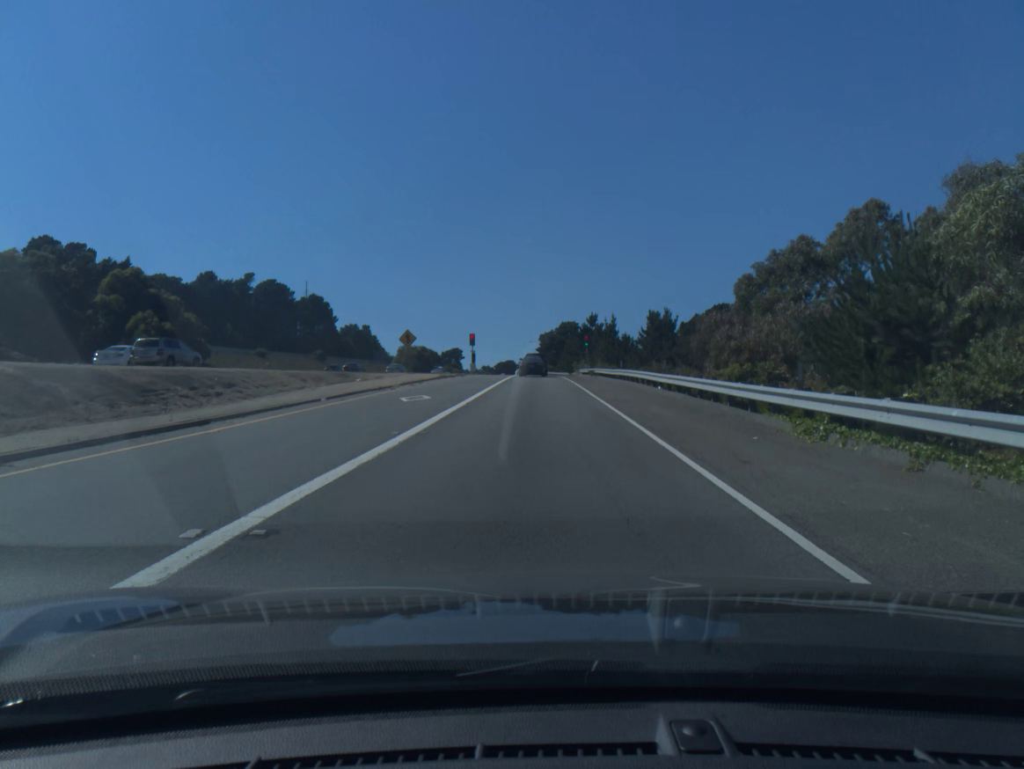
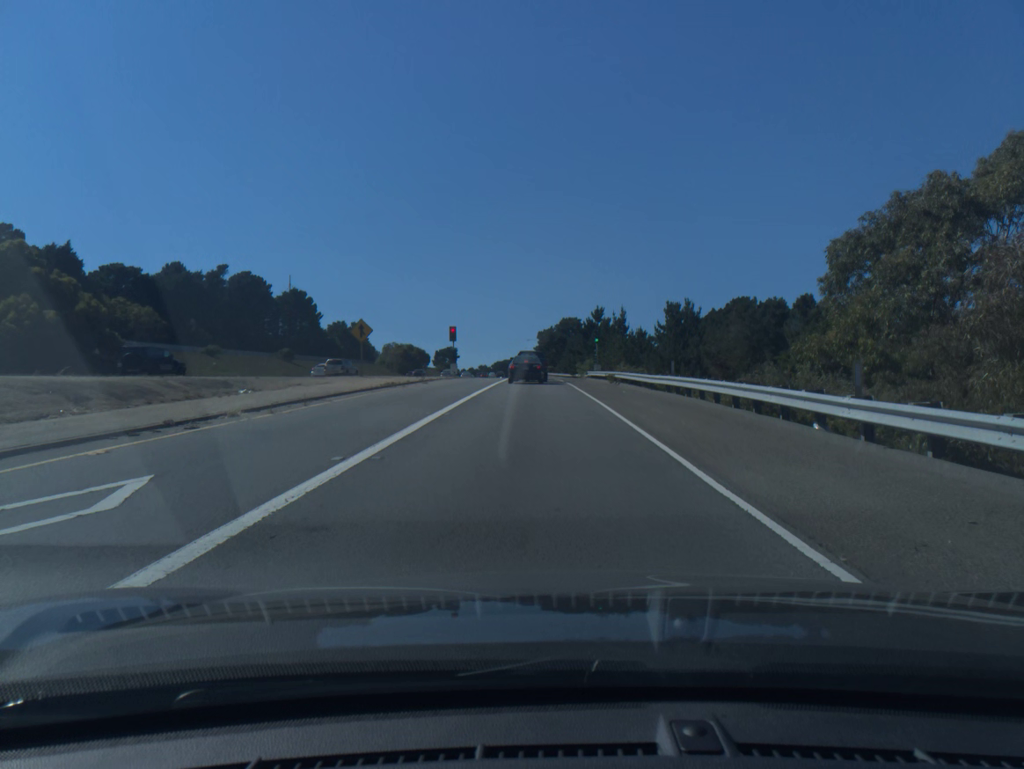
(0.0, +17.9) m; 0°
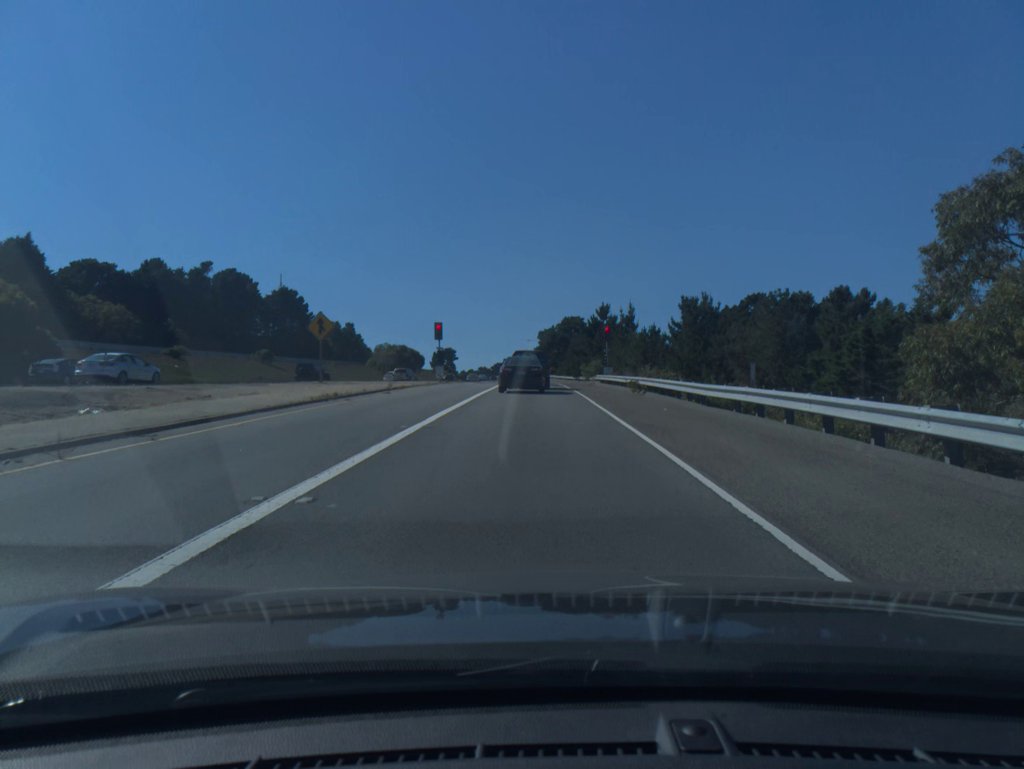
(0.0, +10.0) m; 0°
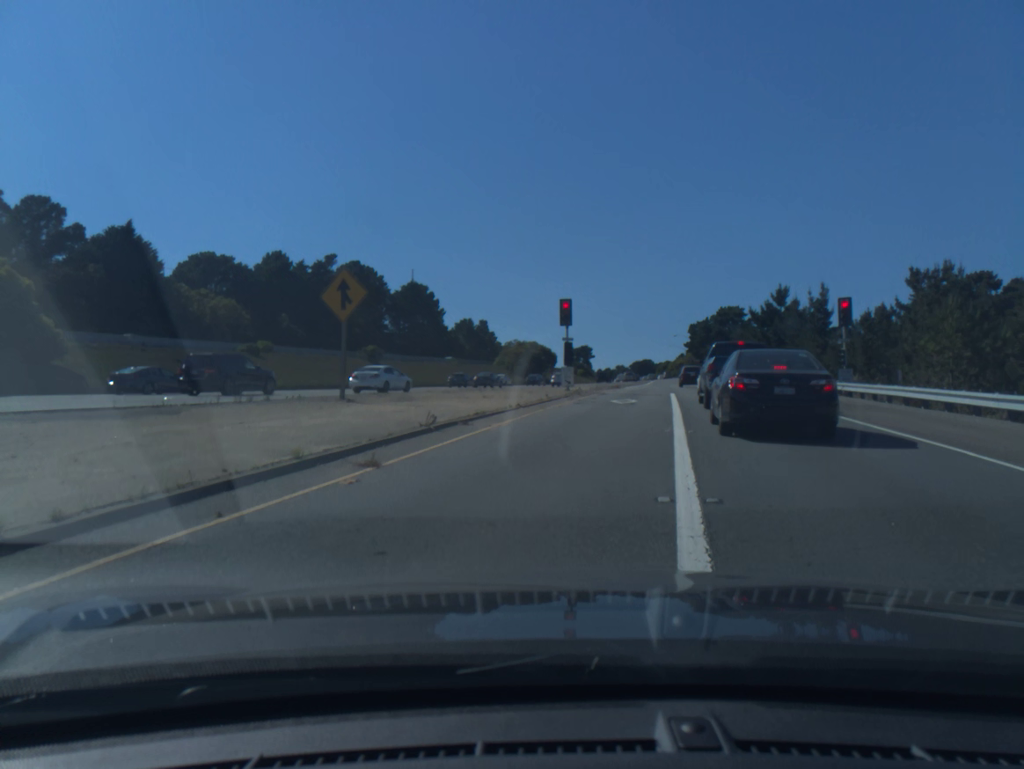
(-2.3, +21.4) m; -10°
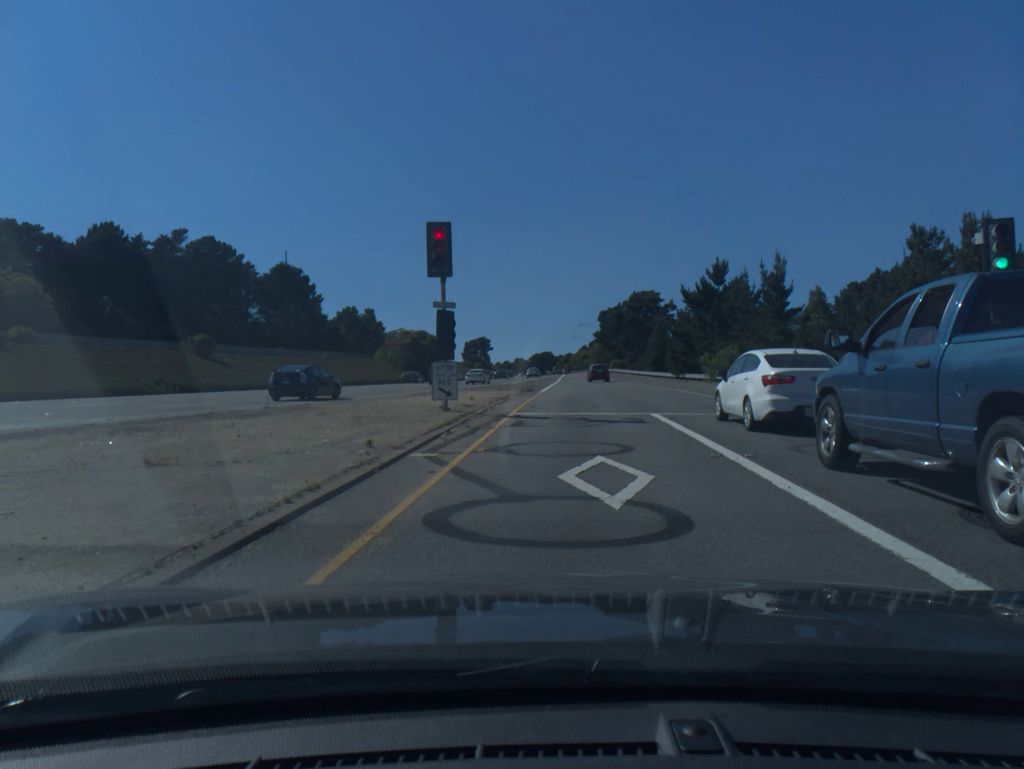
(+1.1, +18.7) m; +8°
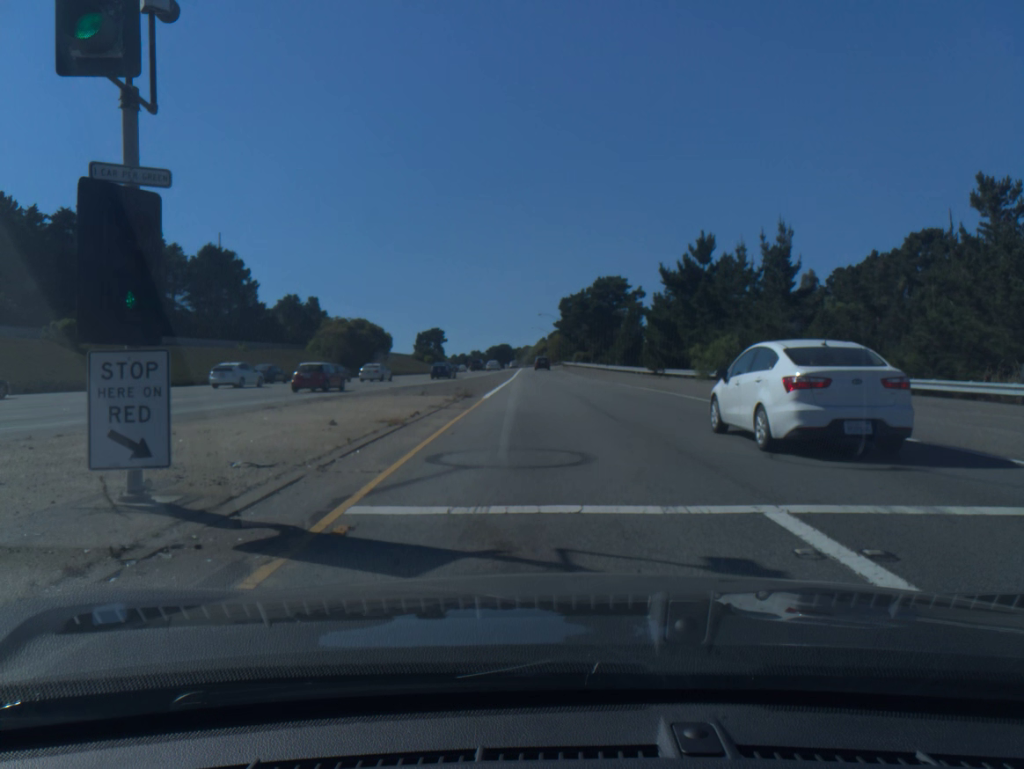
(+0.3, +12.6) m; +3°
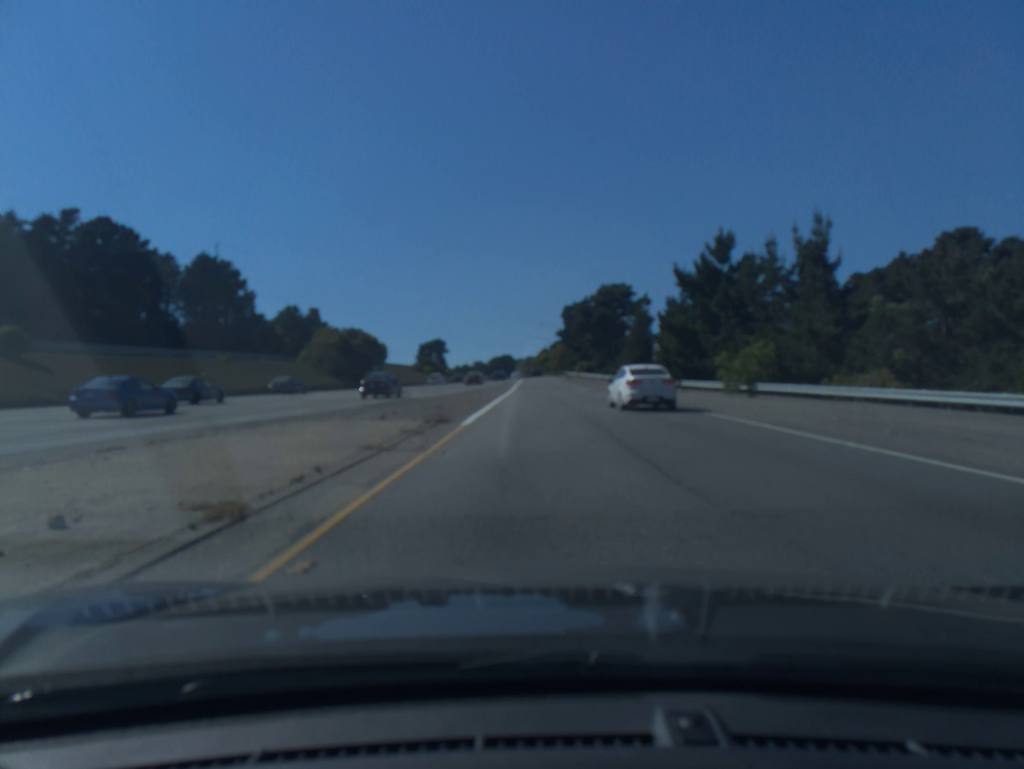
(0.0, +7.7) m; -1°
